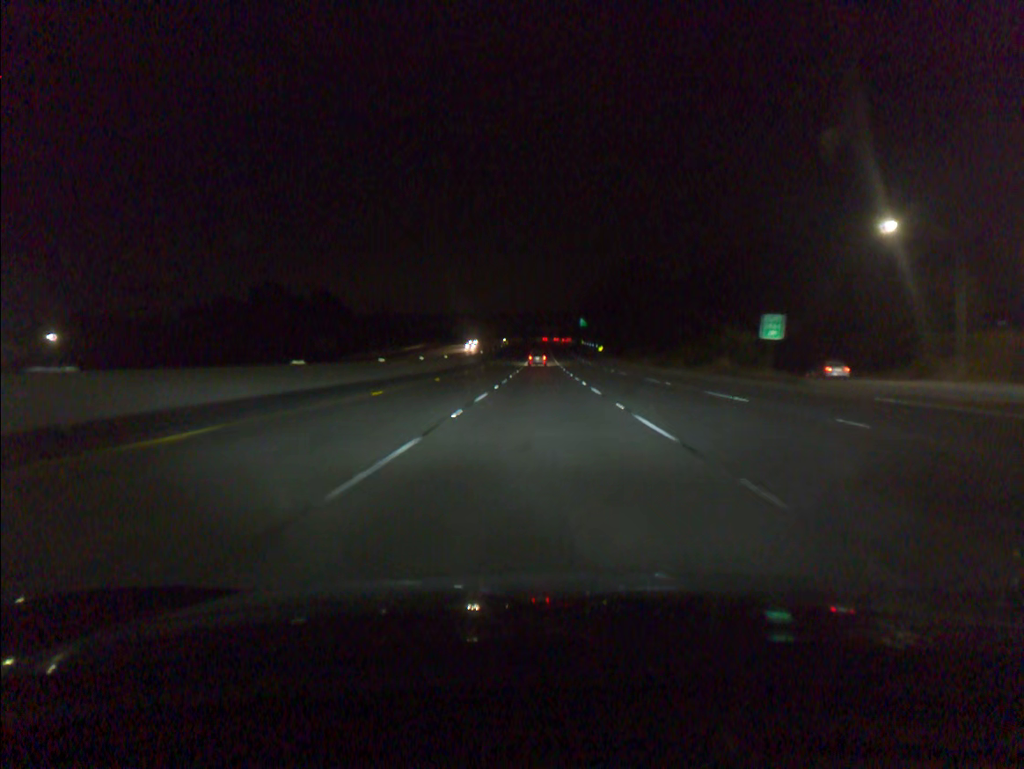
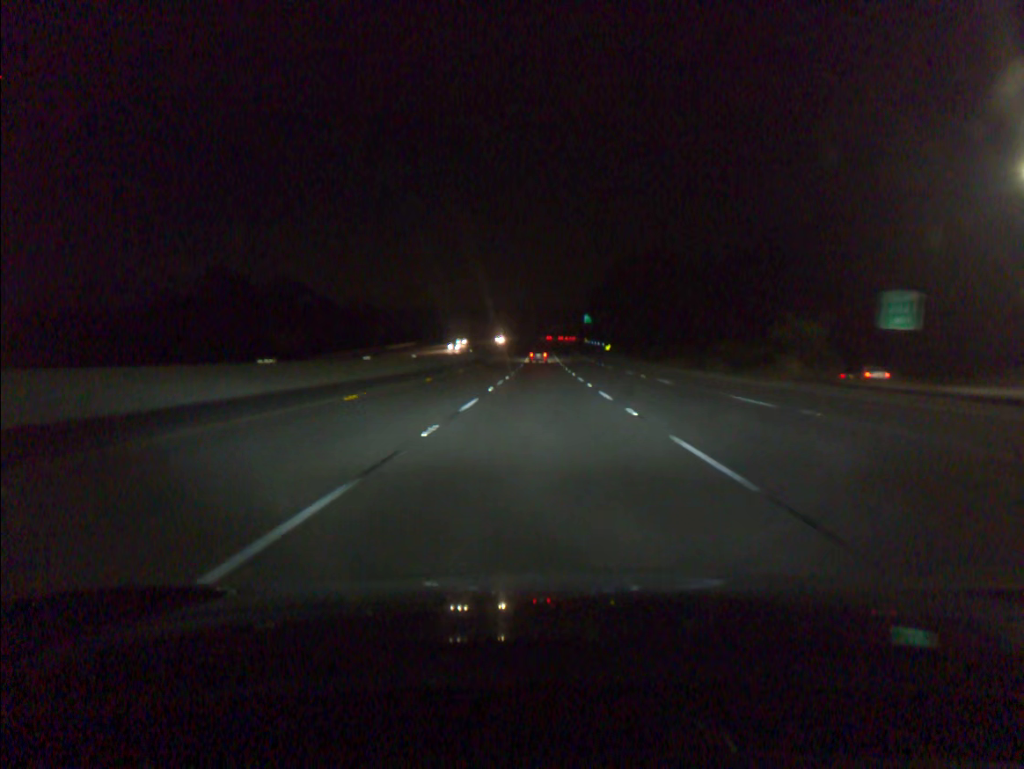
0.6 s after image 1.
(0.0, +18.3) m; 0°
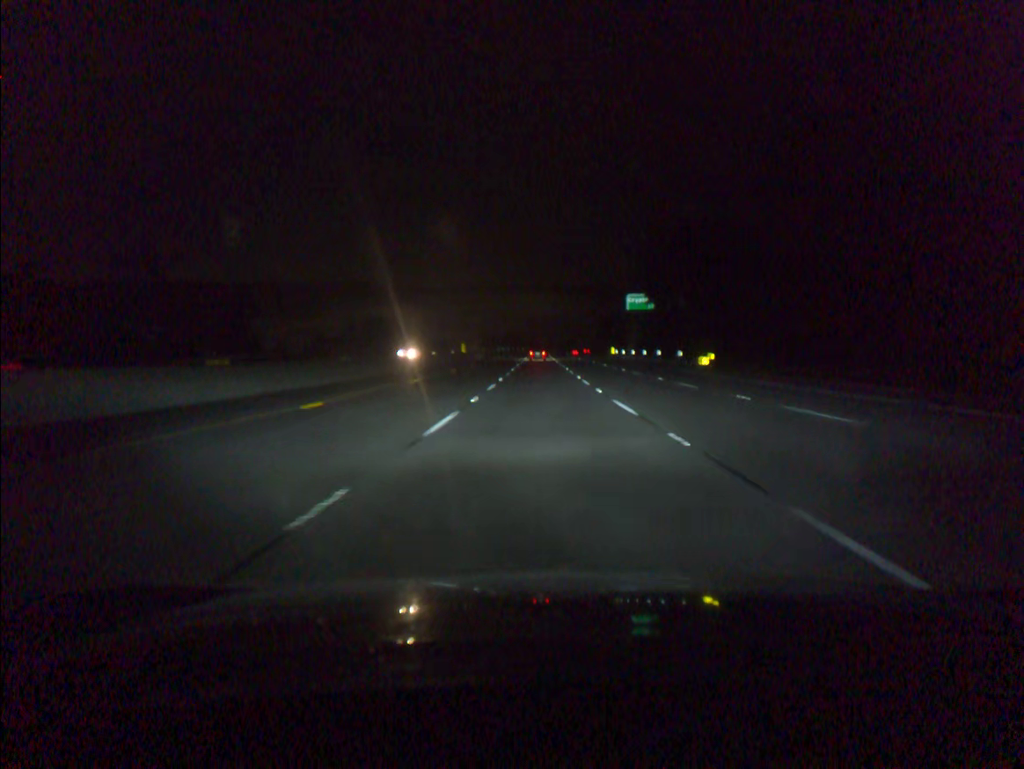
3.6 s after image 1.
(0.0, +91.1) m; 0°
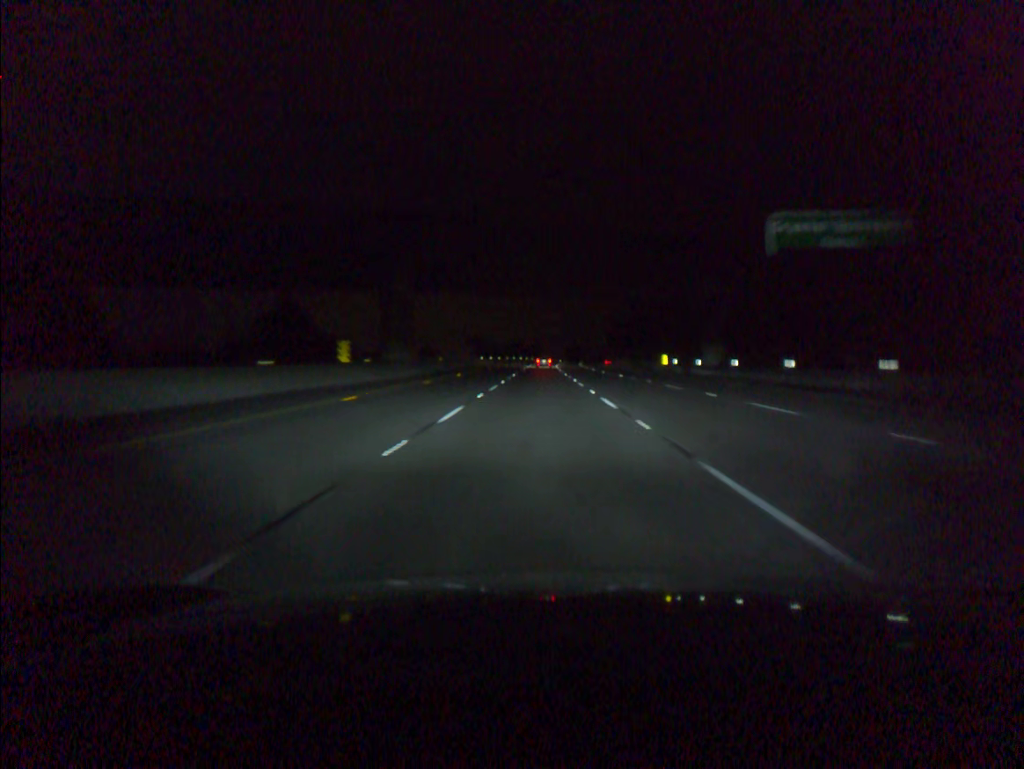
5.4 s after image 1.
(0.0, +54.4) m; 0°
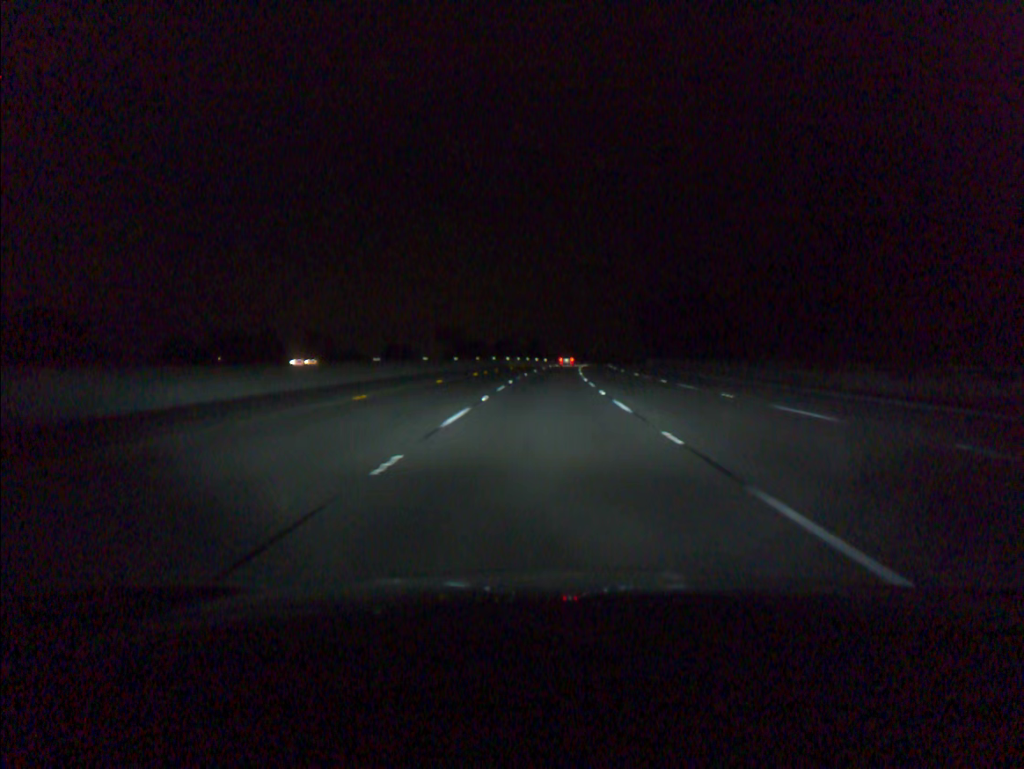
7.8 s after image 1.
(-0.1, +72.6) m; 0°
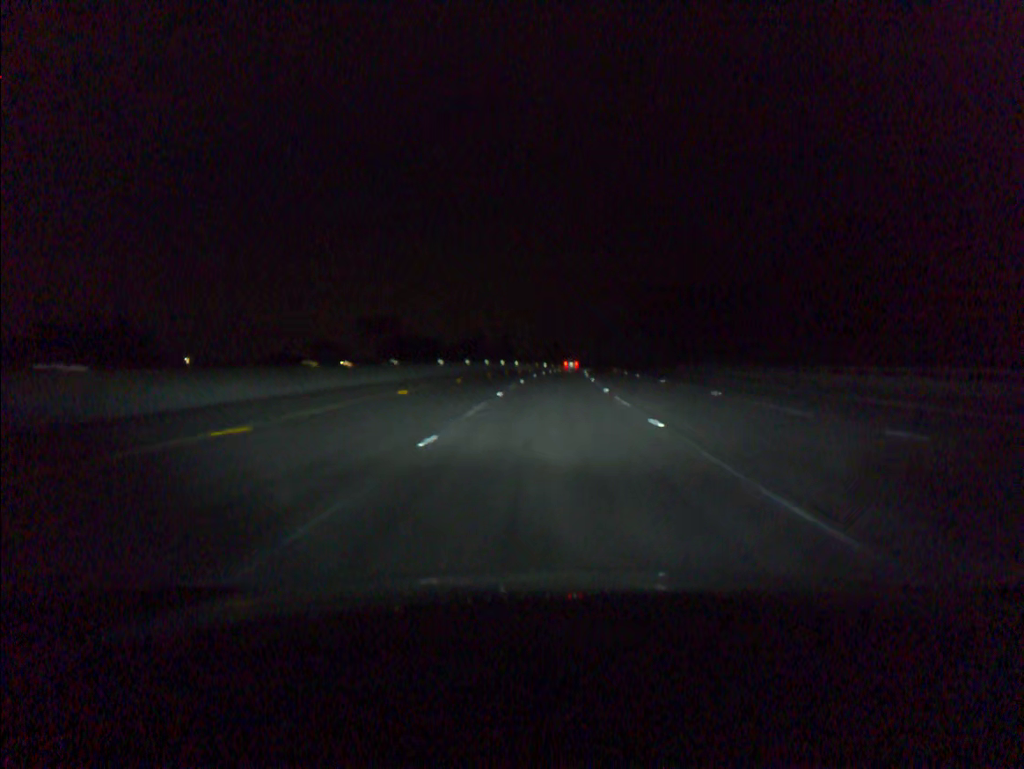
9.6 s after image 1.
(+0.8, +54.8) m; +2°
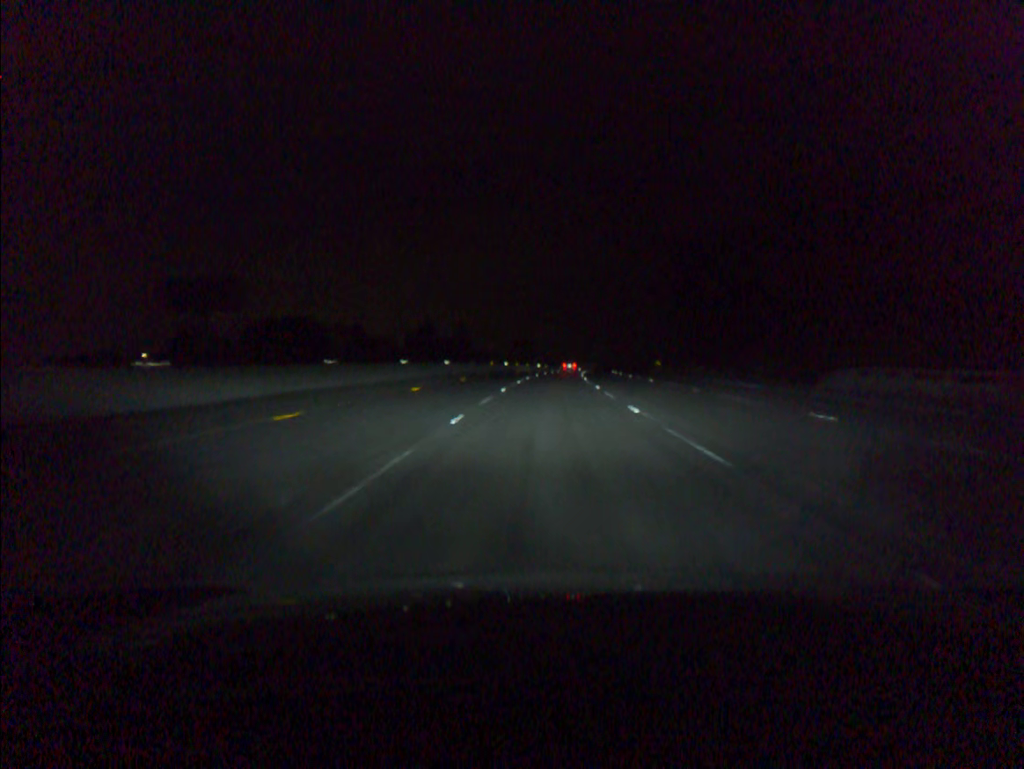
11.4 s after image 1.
(+1.3, +54.9) m; +2°
